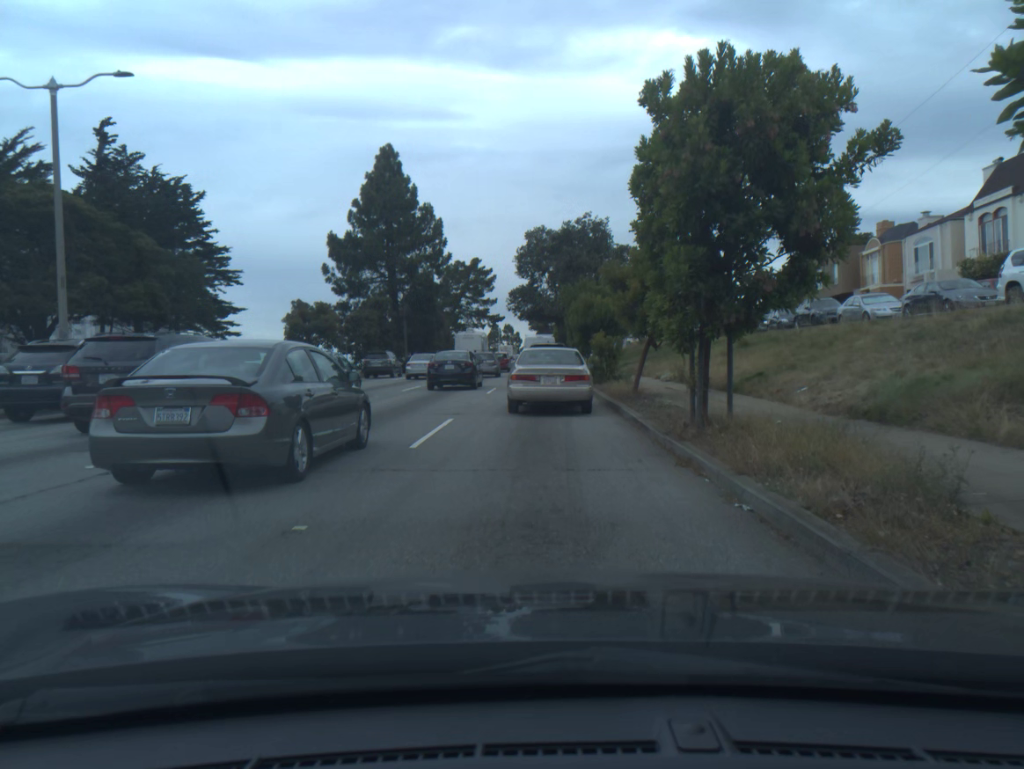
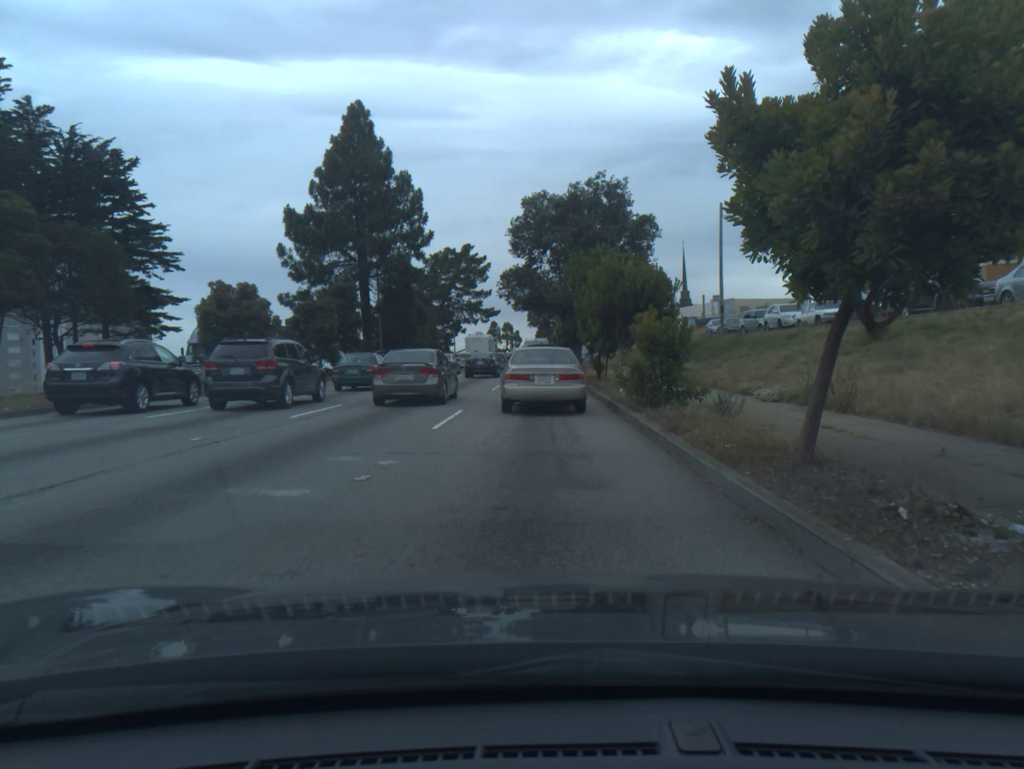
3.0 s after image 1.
(-0.1, +12.3) m; 0°
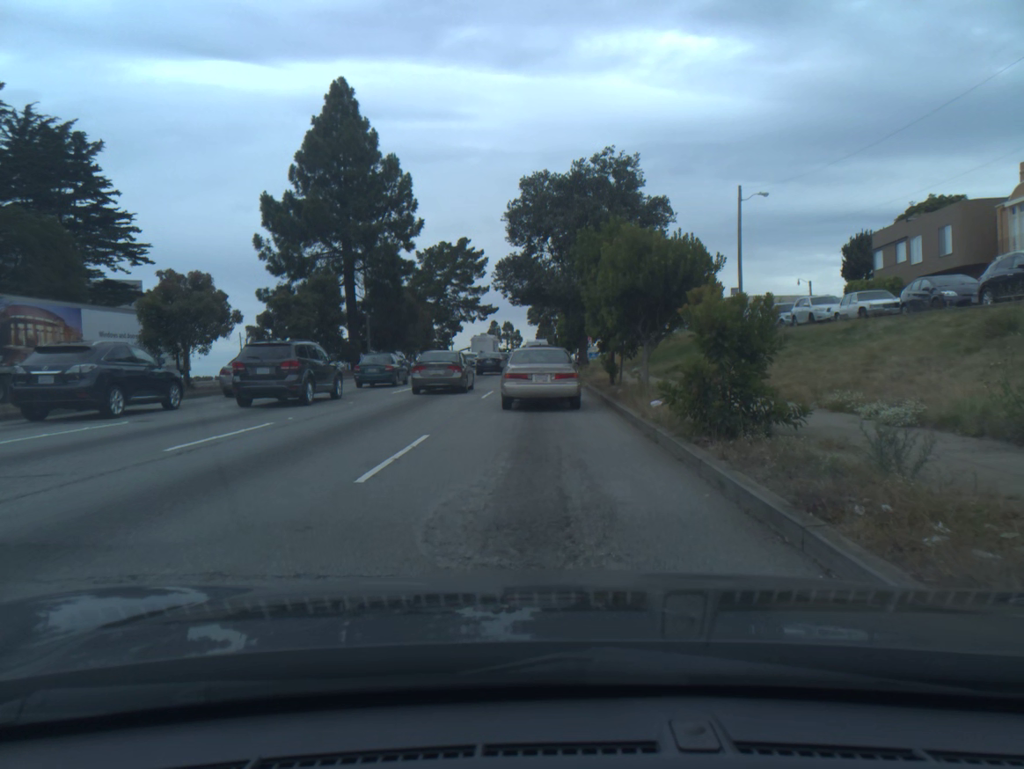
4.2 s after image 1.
(0.0, +5.4) m; 0°
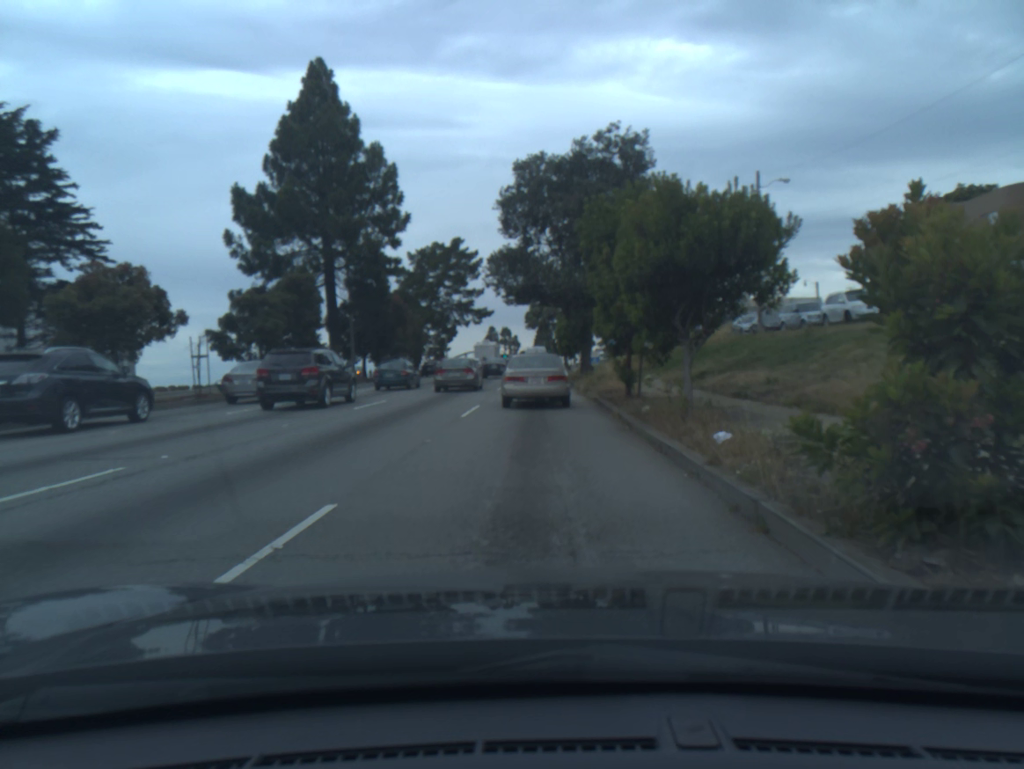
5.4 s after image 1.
(0.0, +5.2) m; 0°
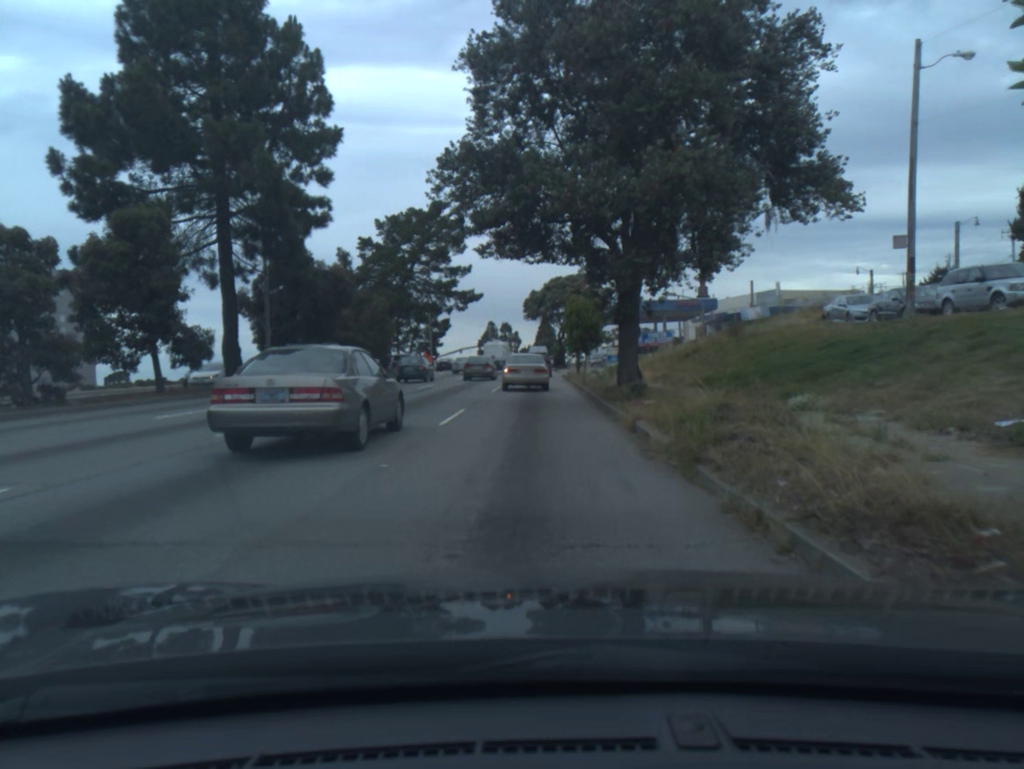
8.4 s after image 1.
(-0.1, +17.8) m; -1°
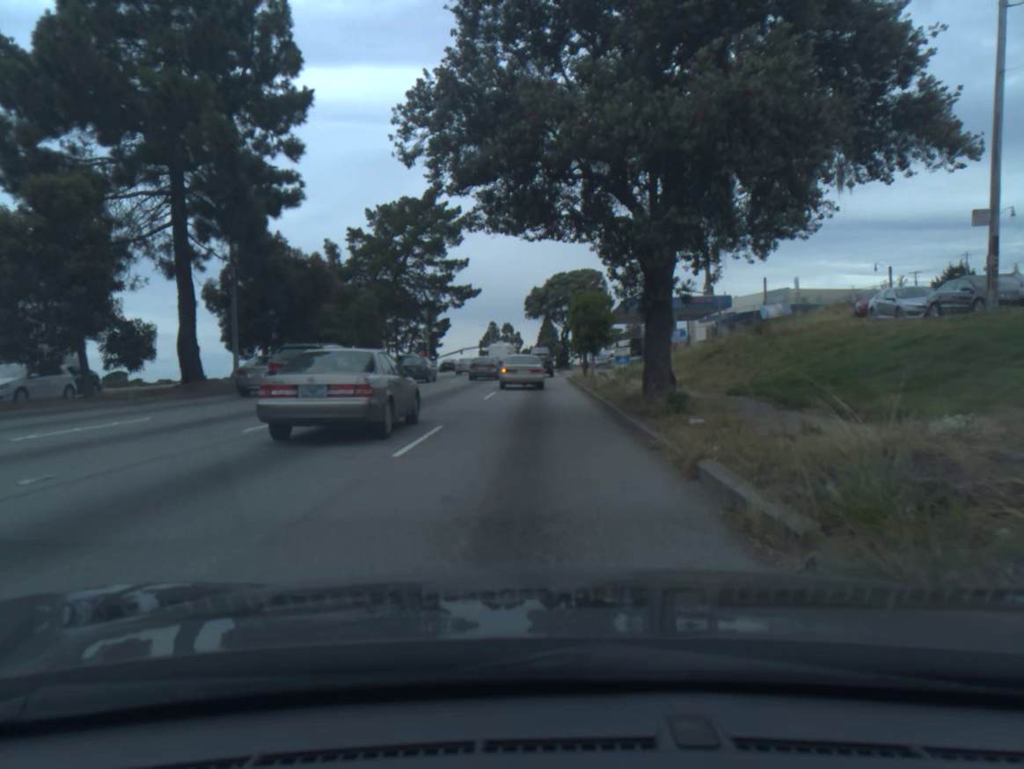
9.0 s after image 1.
(0.0, +4.6) m; 0°
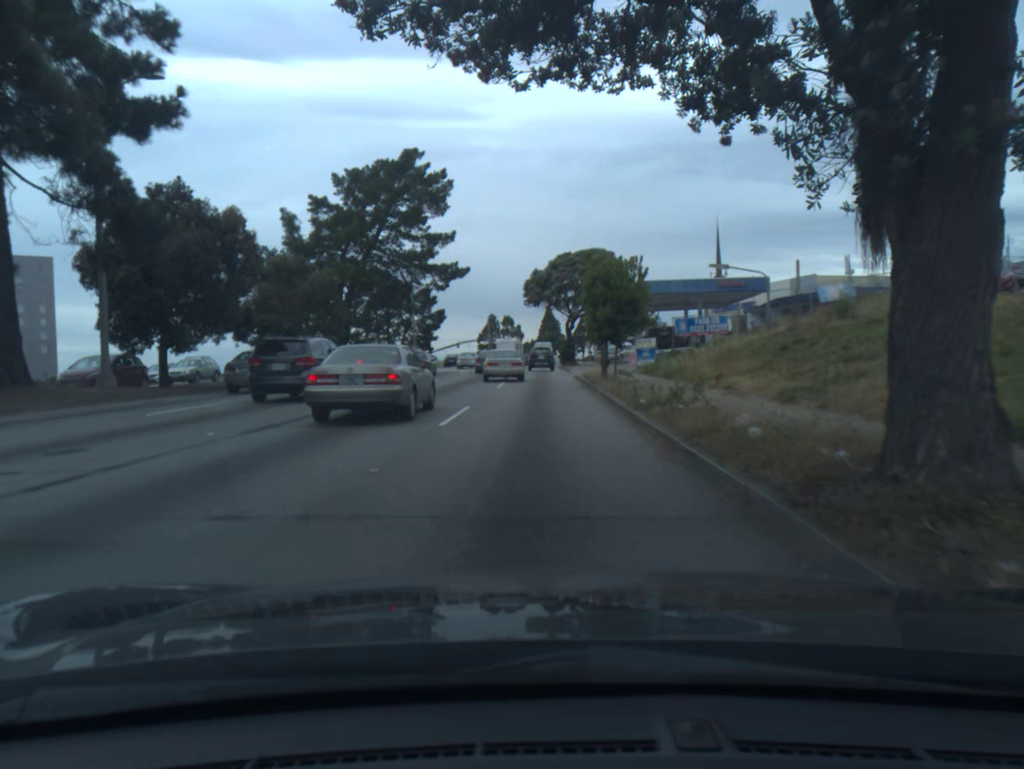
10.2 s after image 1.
(0.0, +10.6) m; 0°
